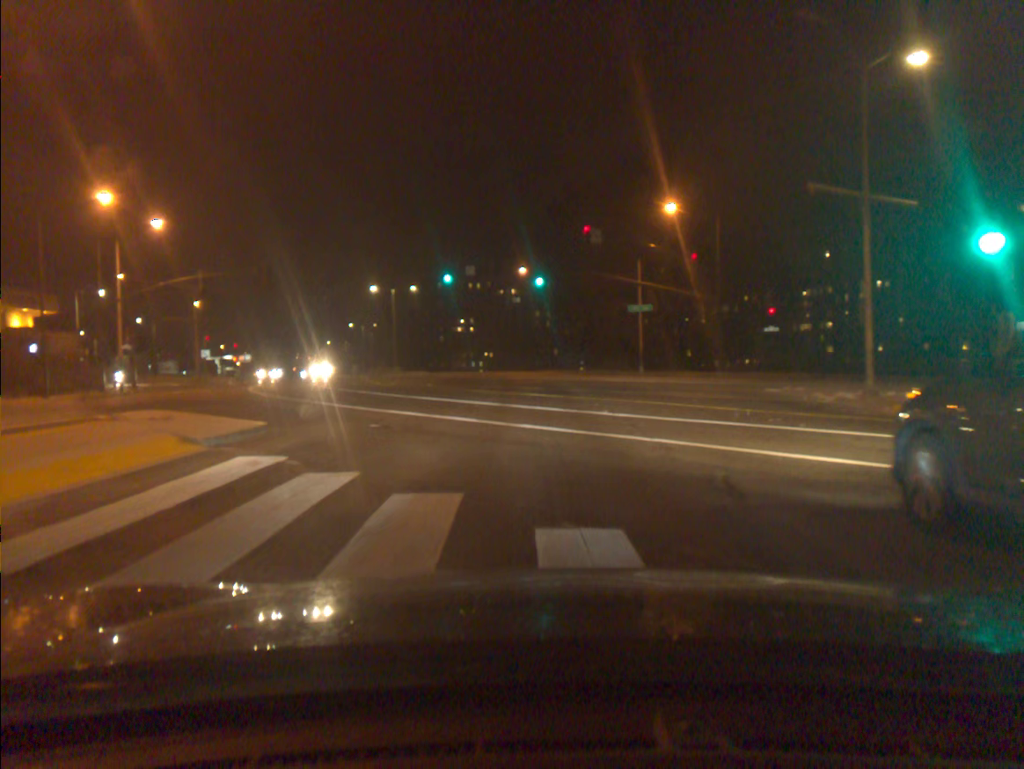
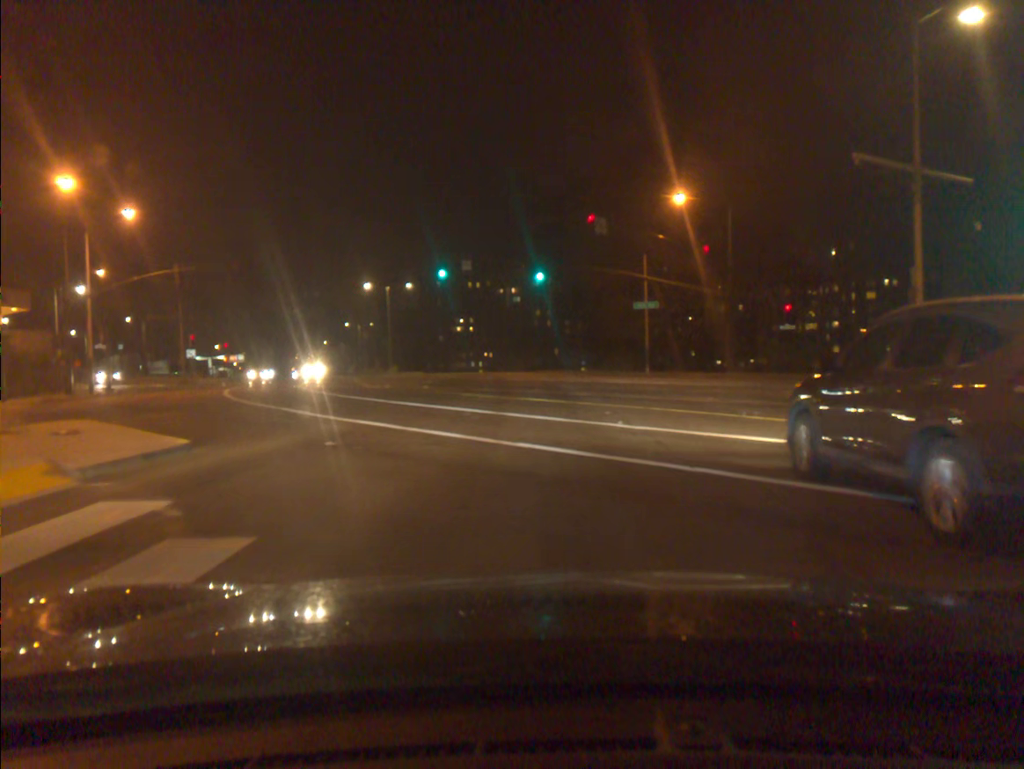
(0.0, +3.1) m; 0°
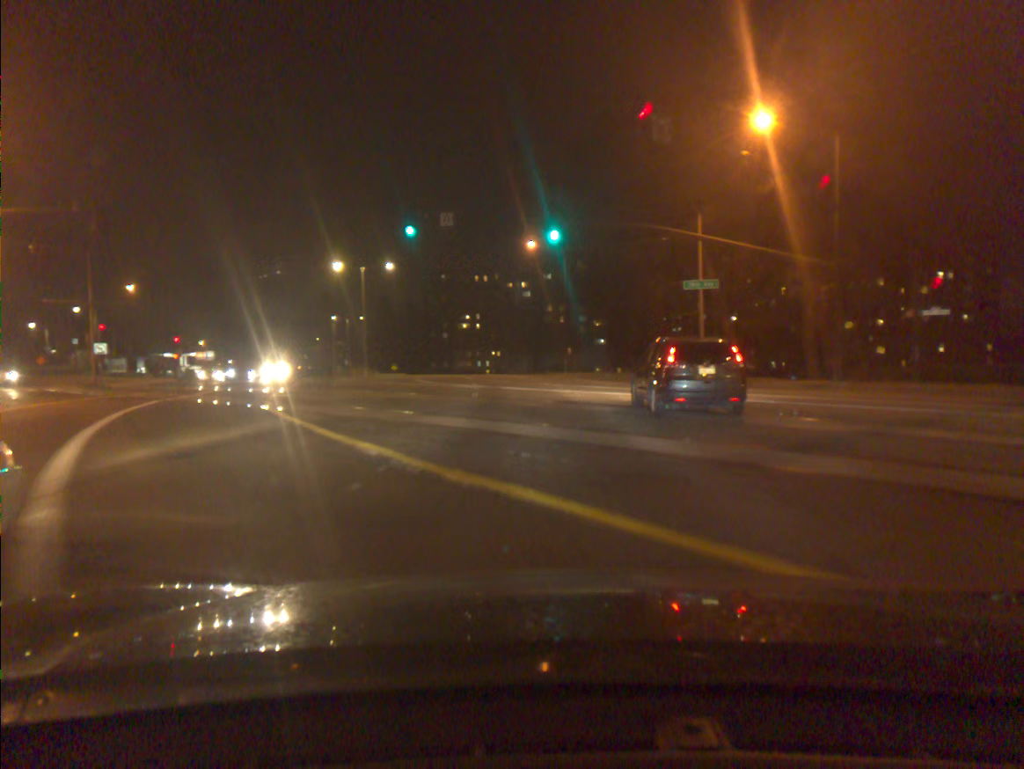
(-0.1, +16.2) m; -1°
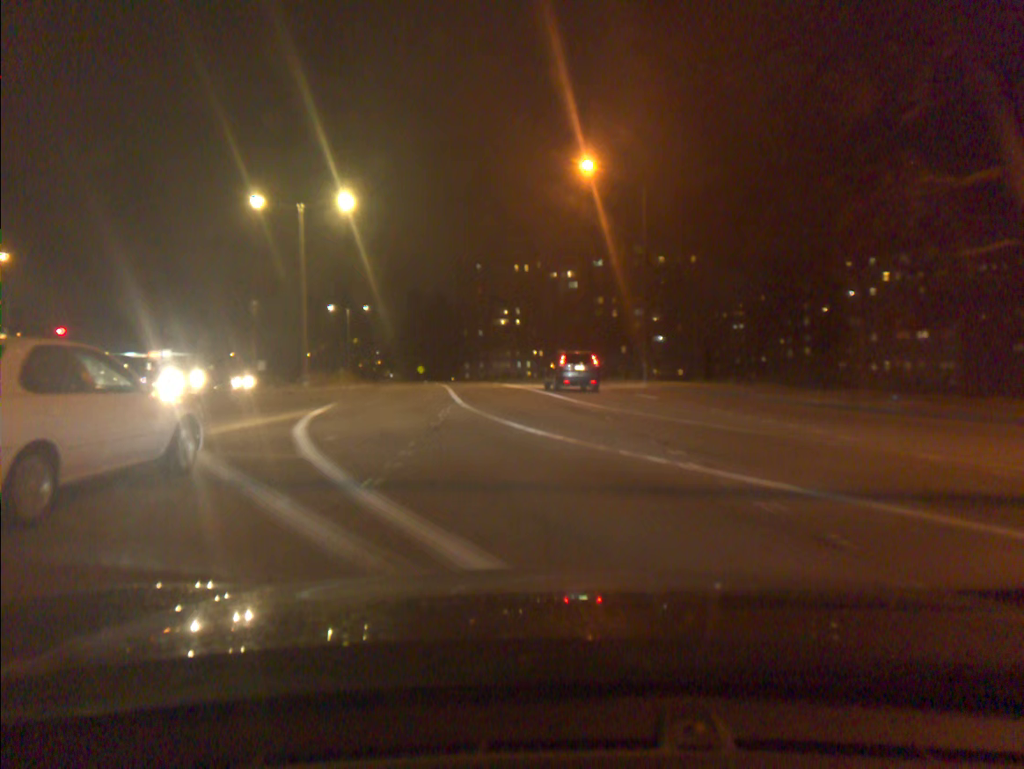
(-0.7, +28.0) m; -3°
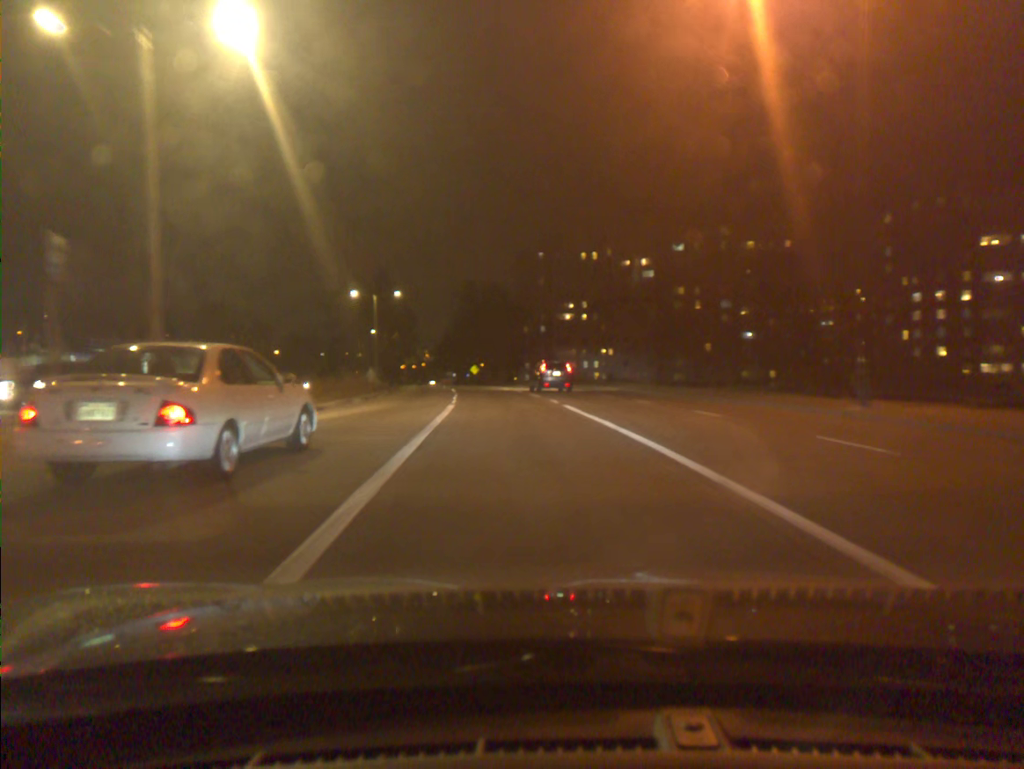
(-1.0, +21.0) m; -5°
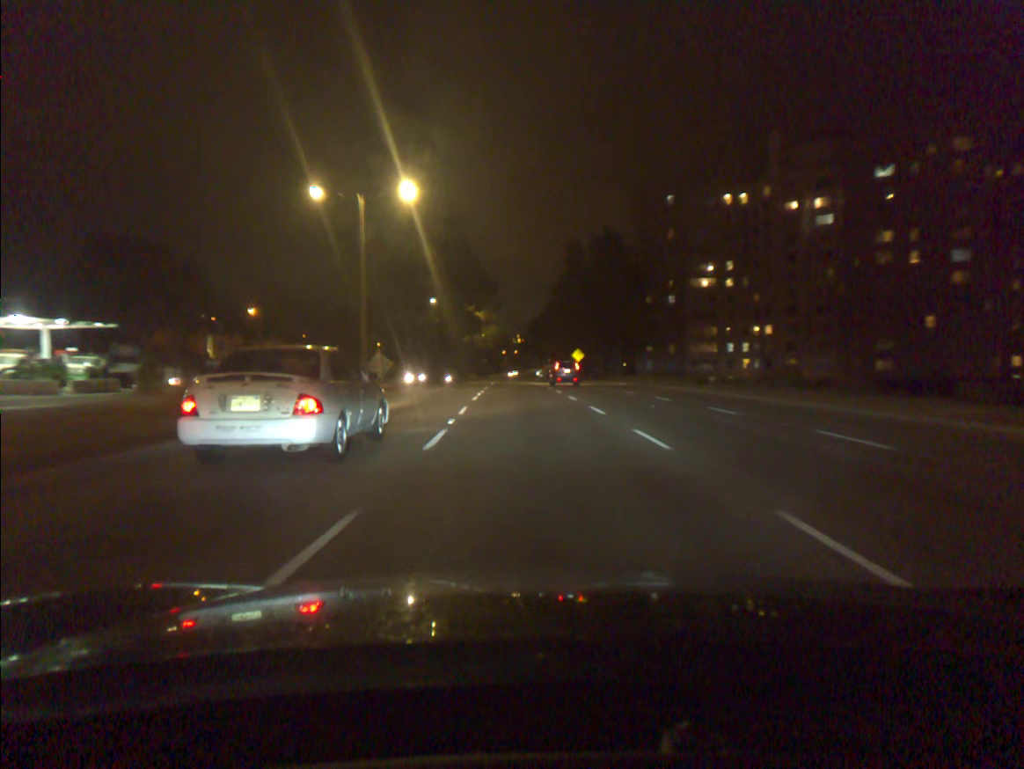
(-3.0, +43.4) m; -8°
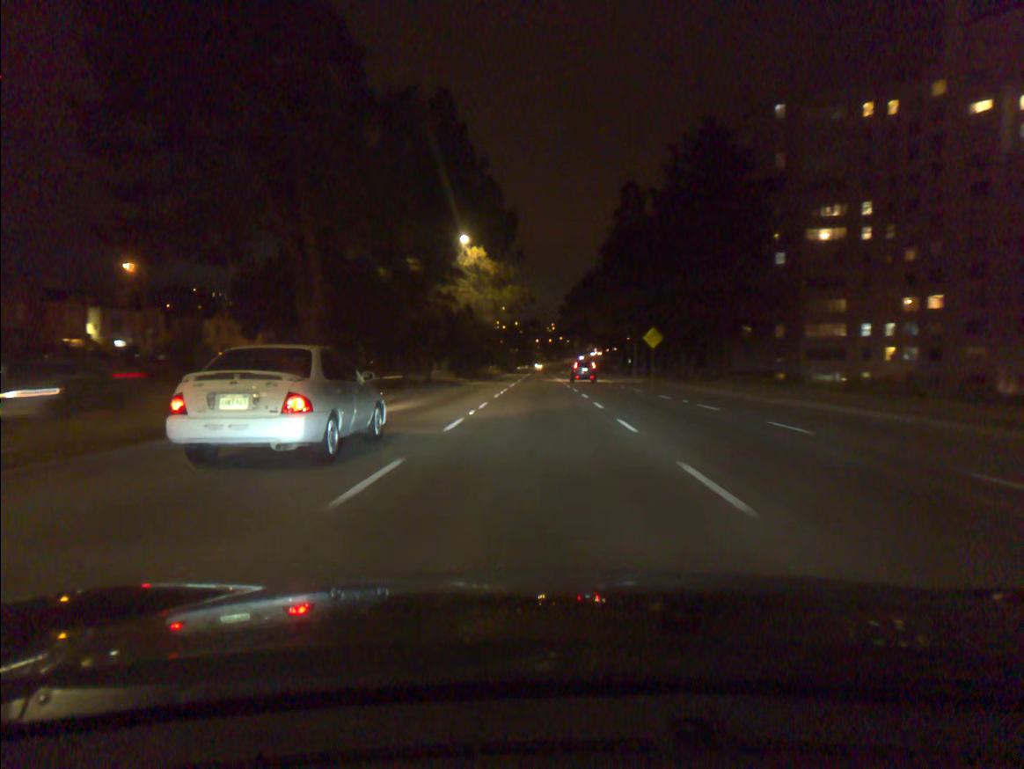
(-1.1, +41.2) m; -2°
